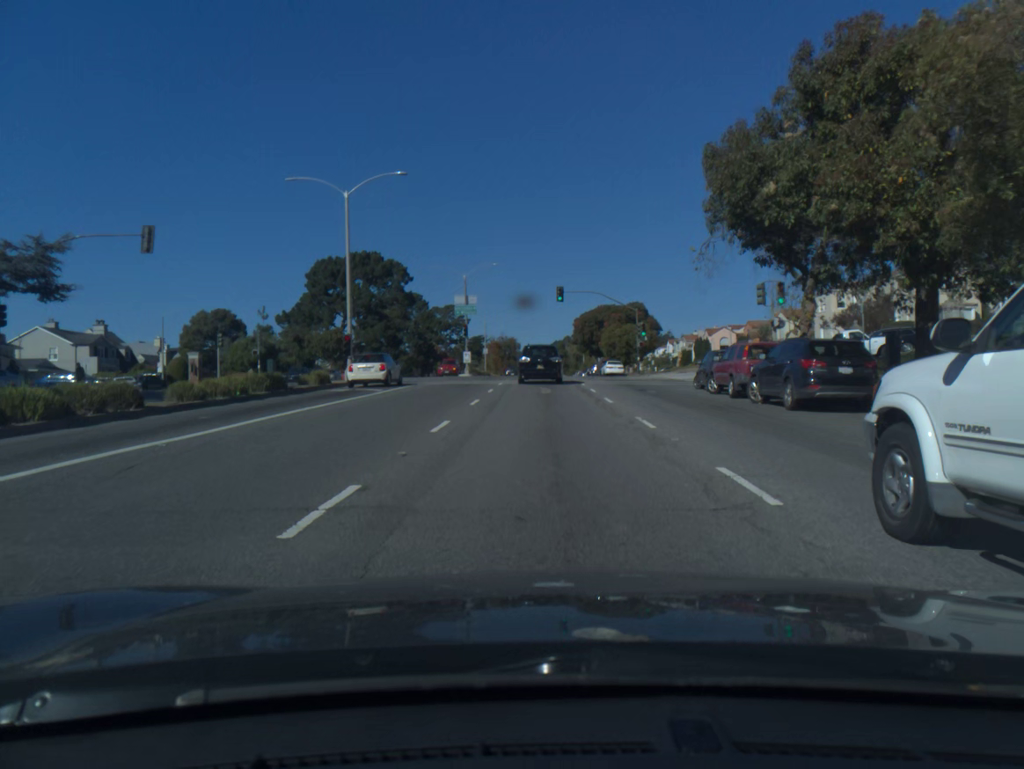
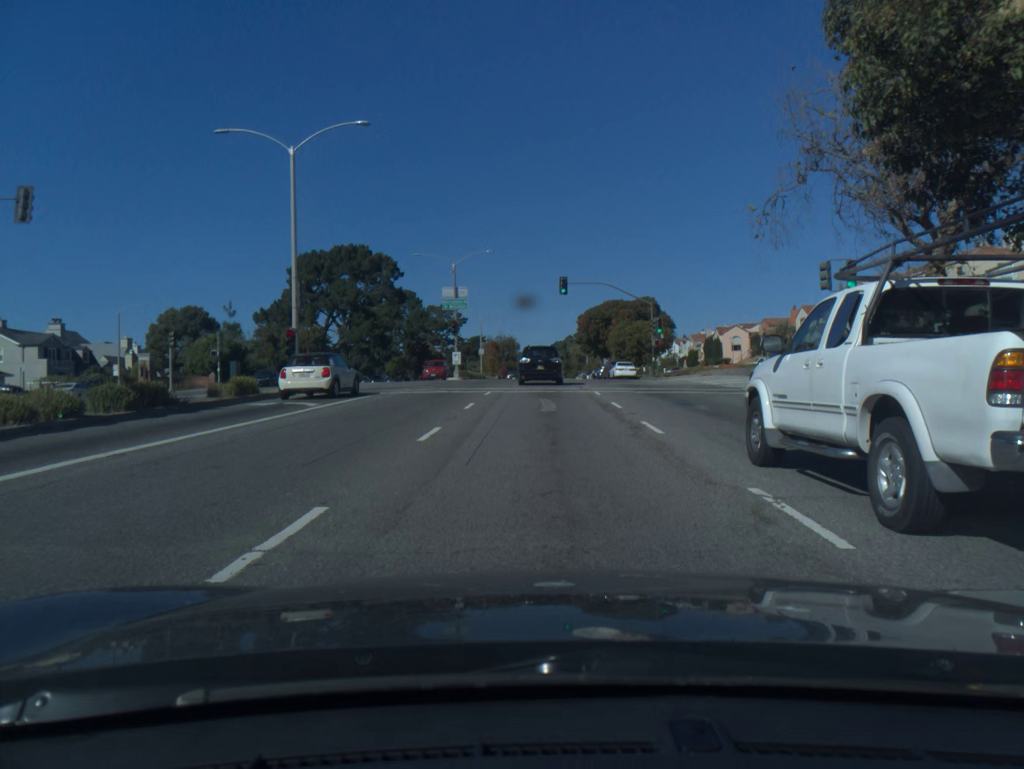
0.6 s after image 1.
(0.0, +8.3) m; 0°
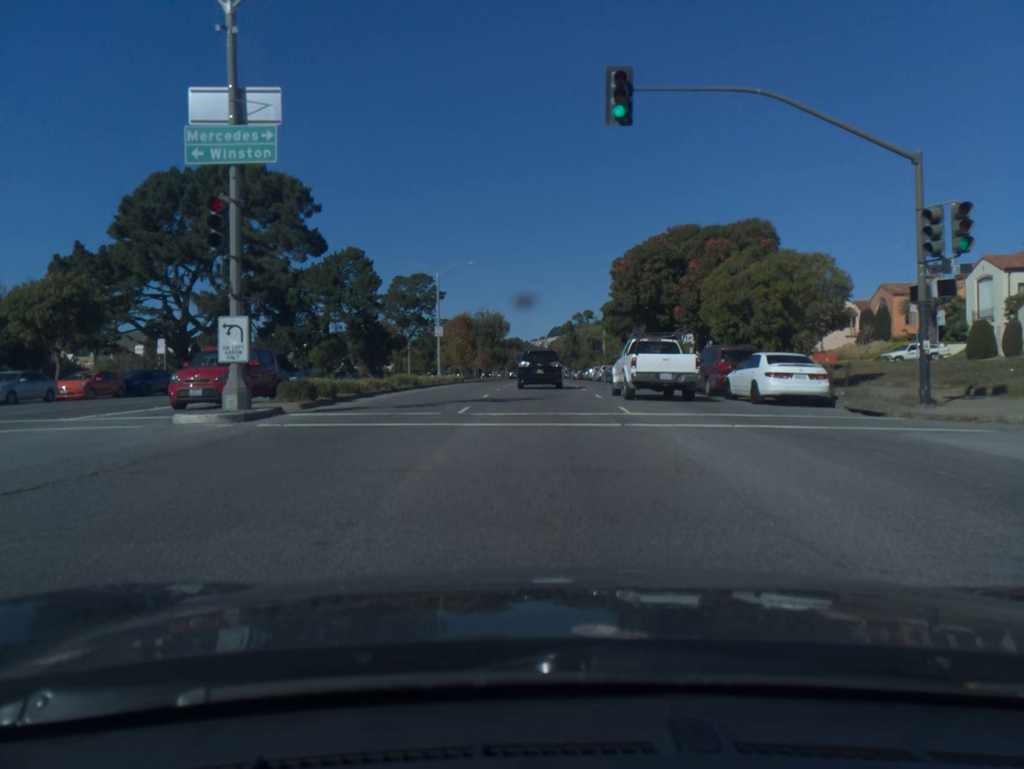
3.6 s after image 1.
(-0.2, +41.2) m; 0°
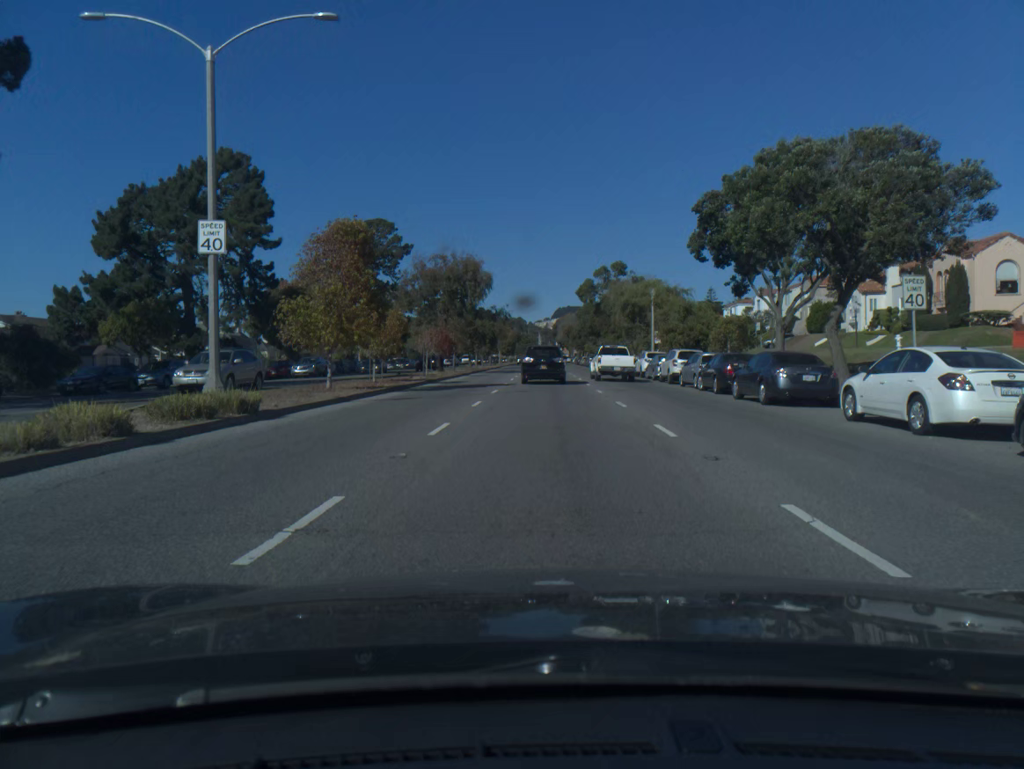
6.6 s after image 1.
(-0.1, +41.3) m; 0°
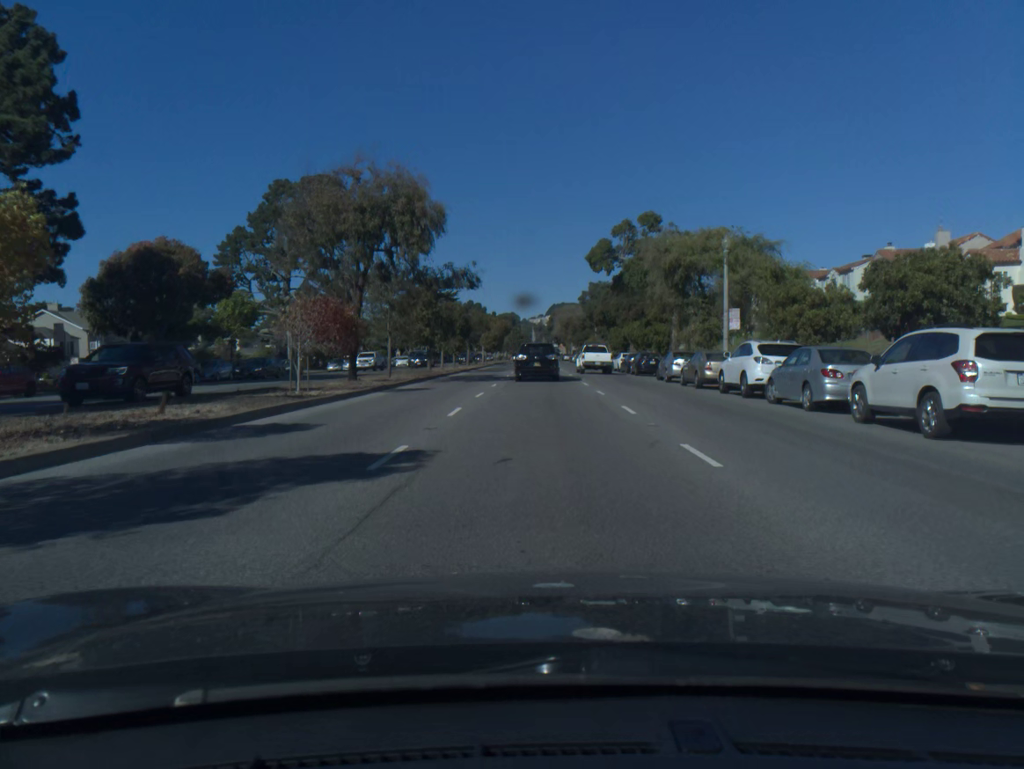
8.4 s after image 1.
(+0.1, +25.6) m; 0°
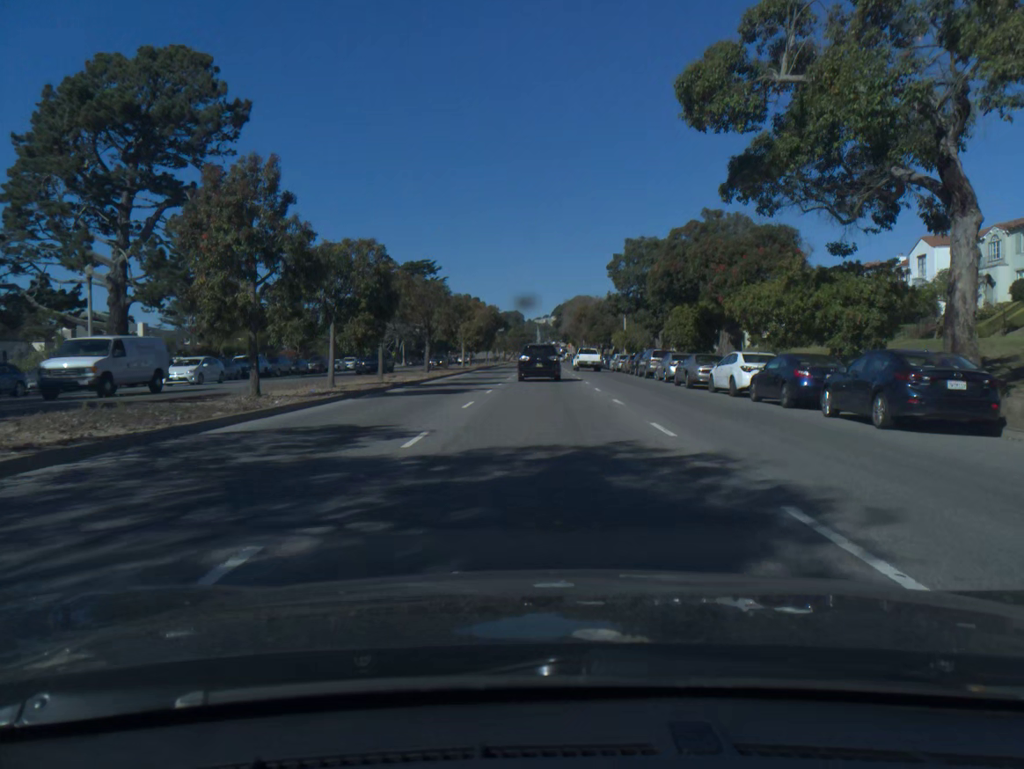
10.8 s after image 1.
(-0.1, +34.1) m; 0°
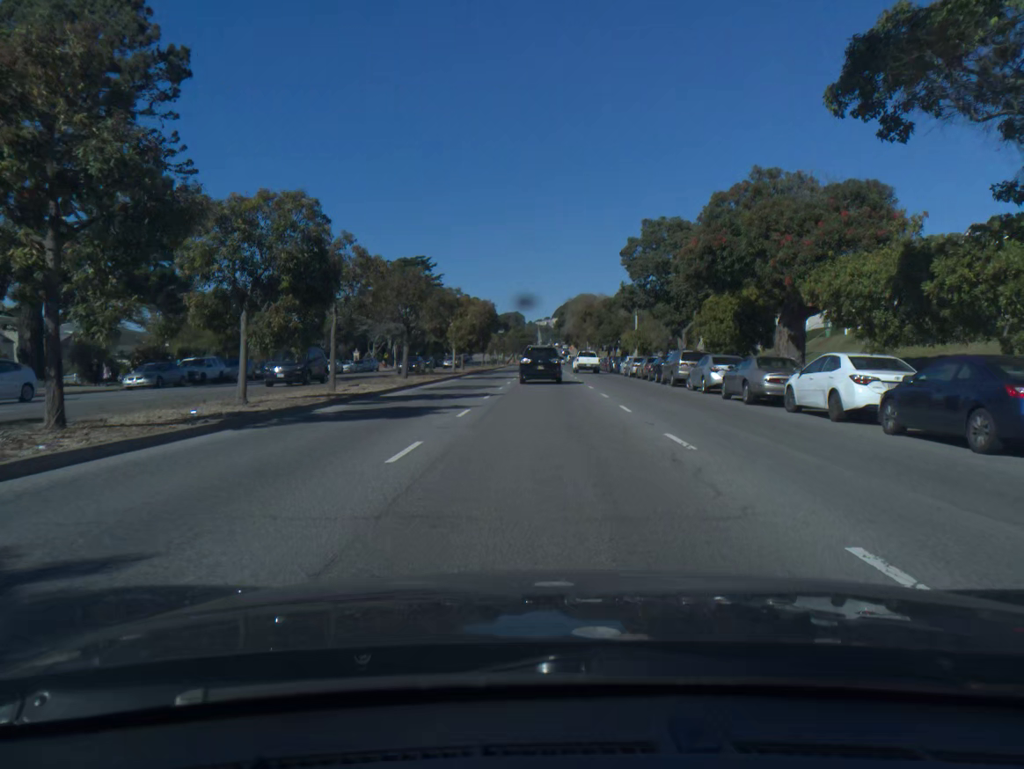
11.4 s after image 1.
(0.0, +8.6) m; 0°
